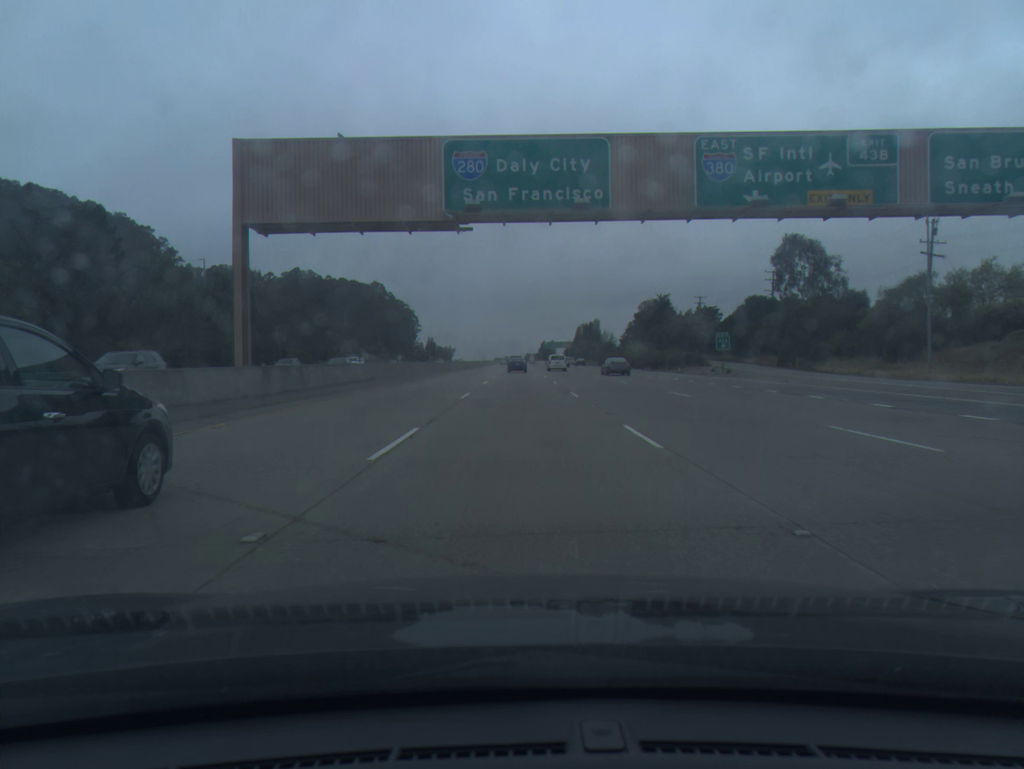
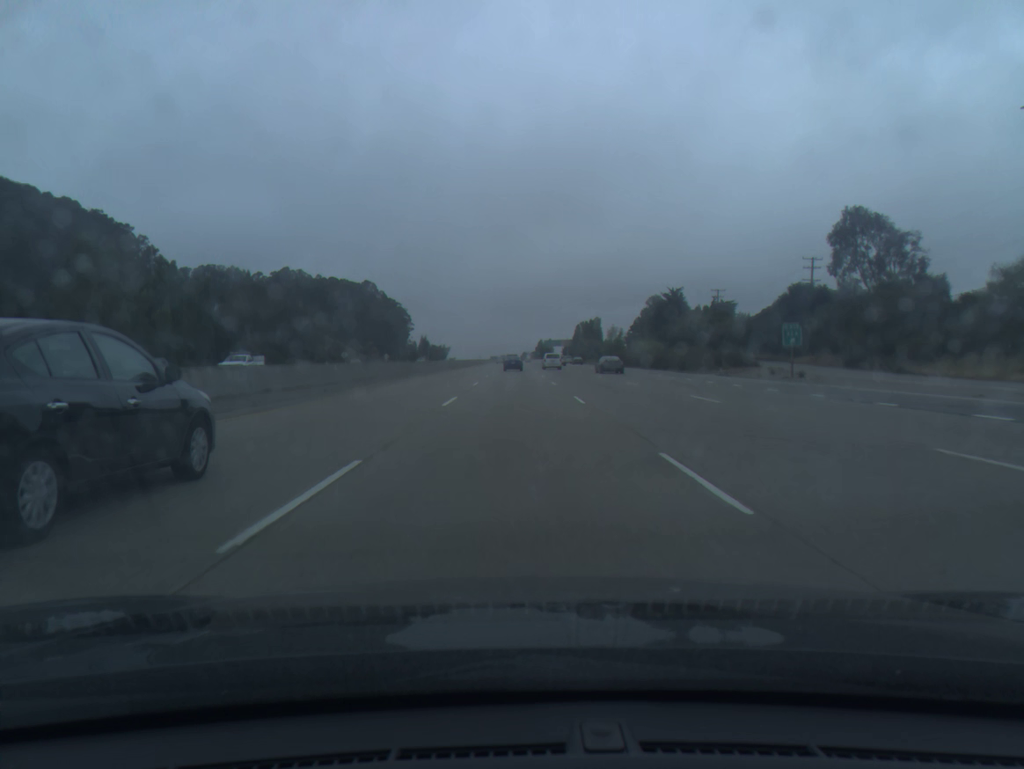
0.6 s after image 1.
(+0.1, +19.1) m; 0°
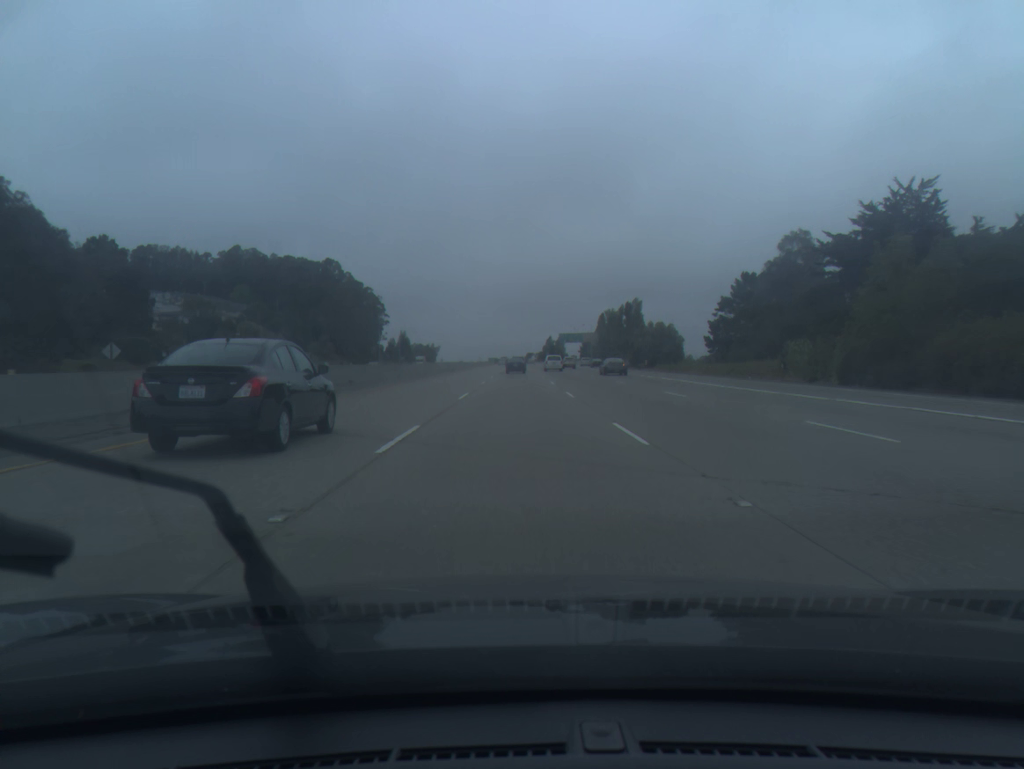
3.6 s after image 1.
(-0.6, +97.0) m; 0°
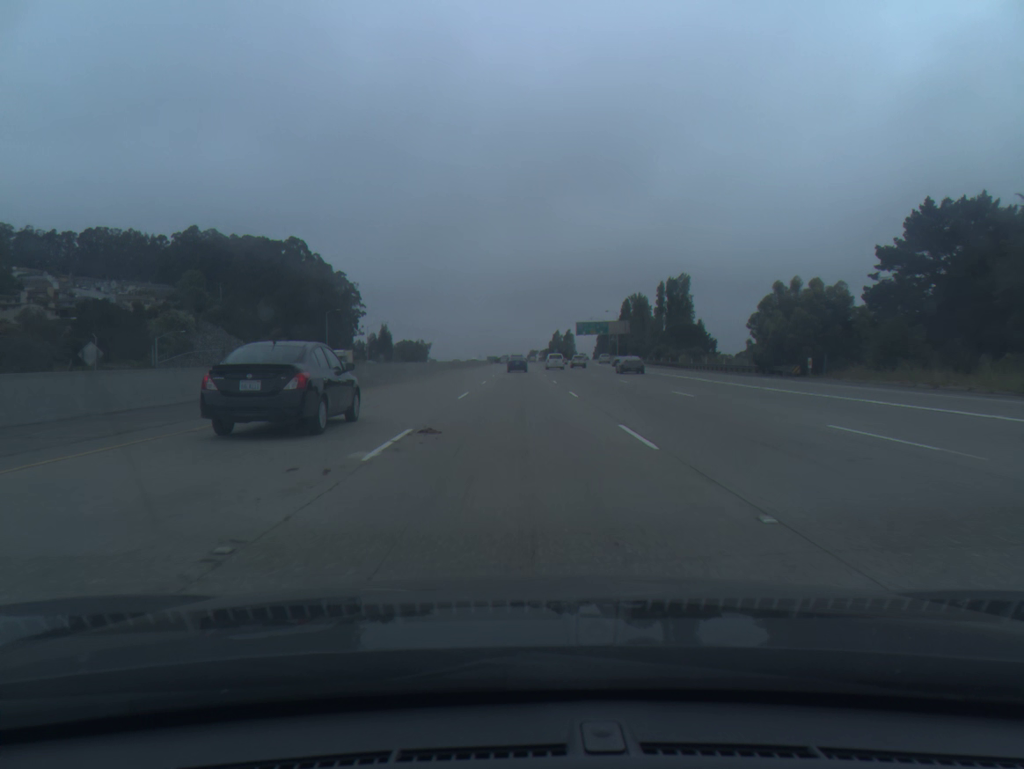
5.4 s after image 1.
(-0.1, +59.1) m; 0°
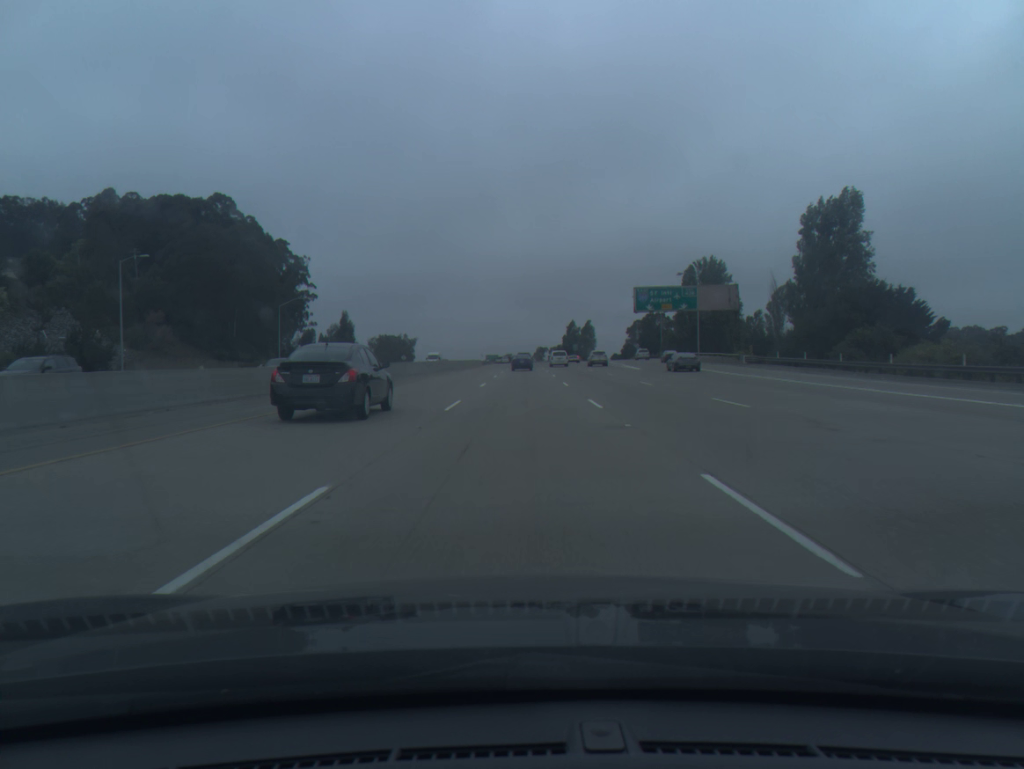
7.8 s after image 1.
(-0.1, +79.2) m; 0°
